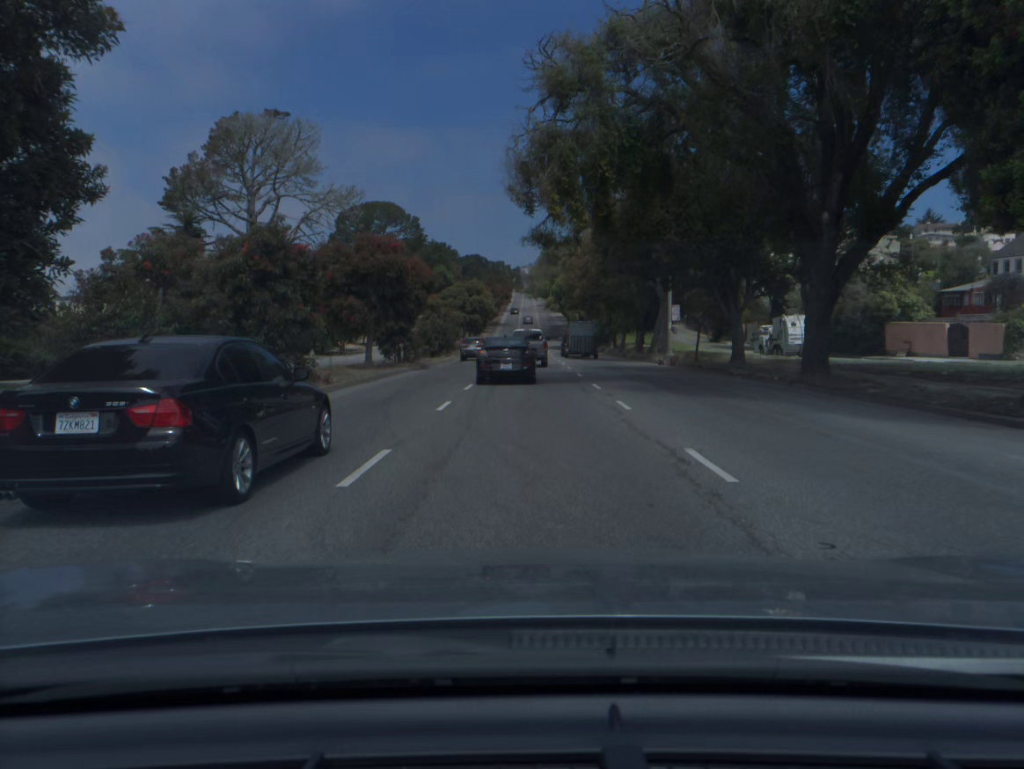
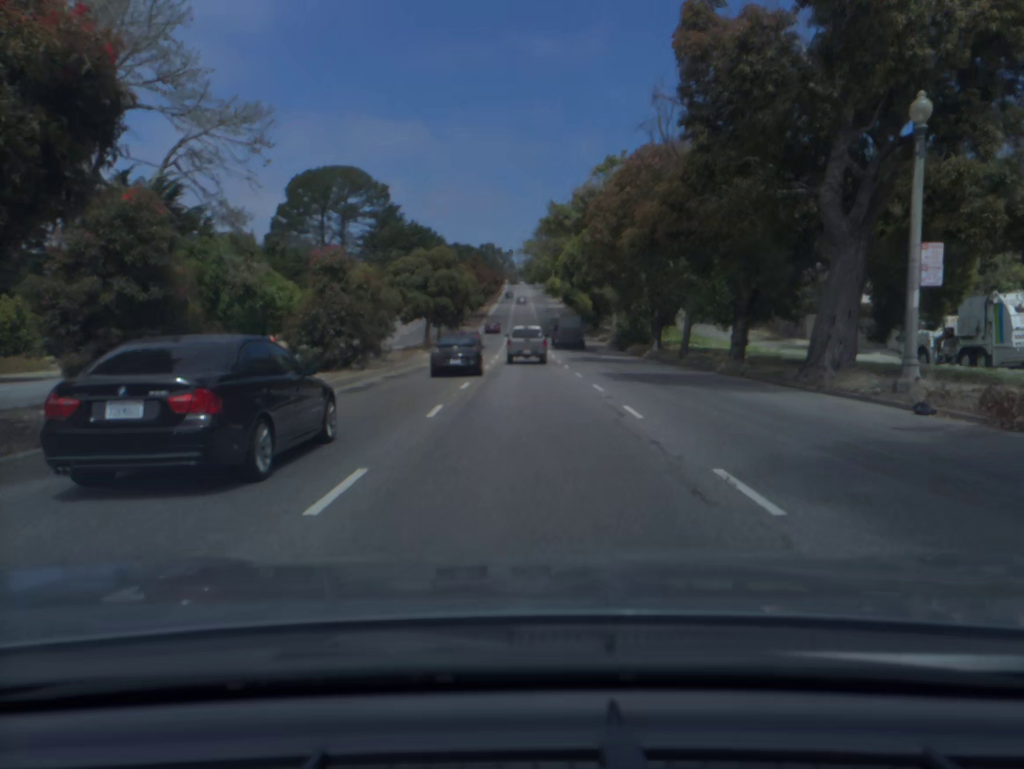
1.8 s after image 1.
(+0.1, +30.3) m; 0°
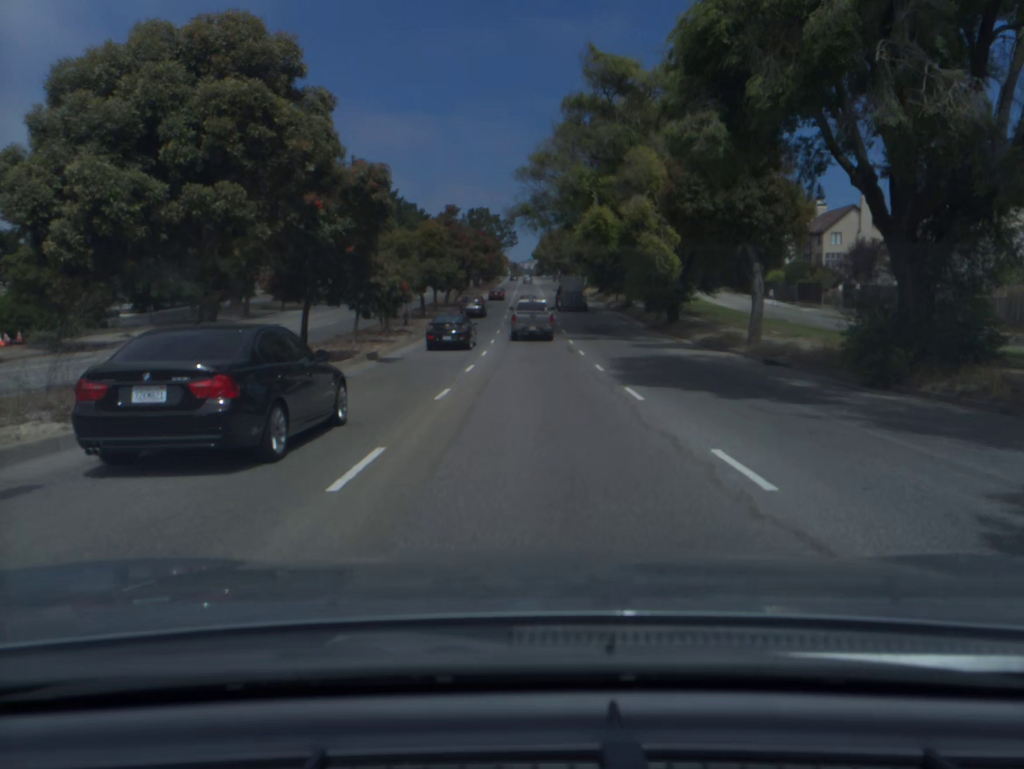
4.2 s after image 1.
(-0.2, +42.8) m; -1°
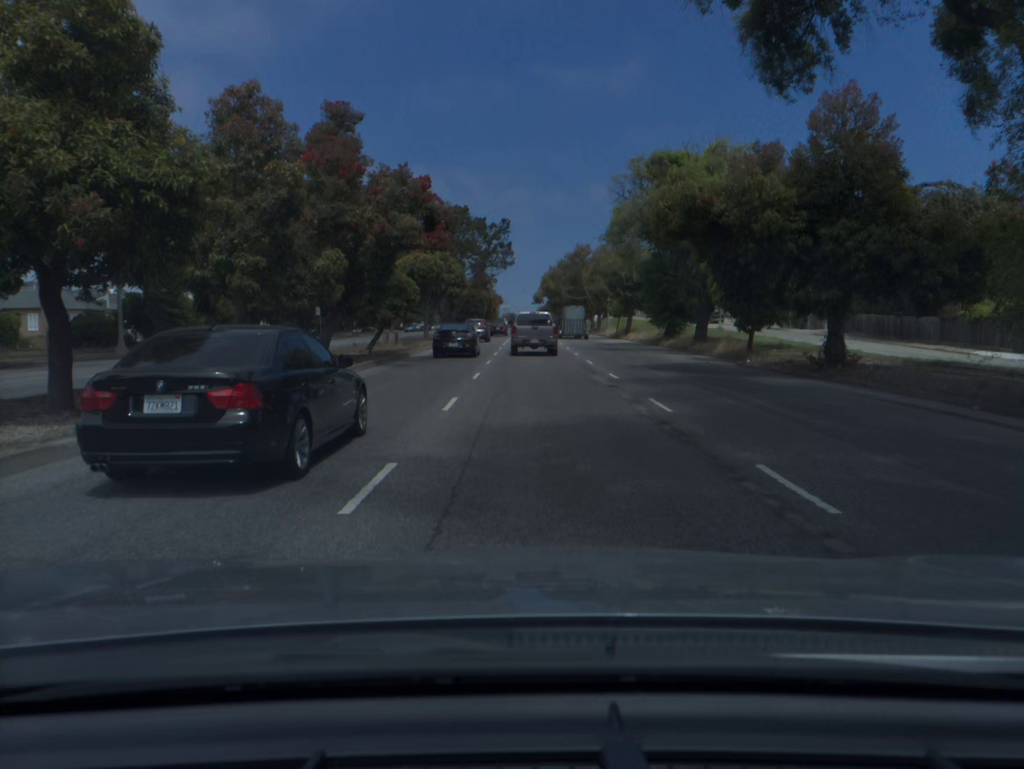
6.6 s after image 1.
(0.0, +44.0) m; 0°
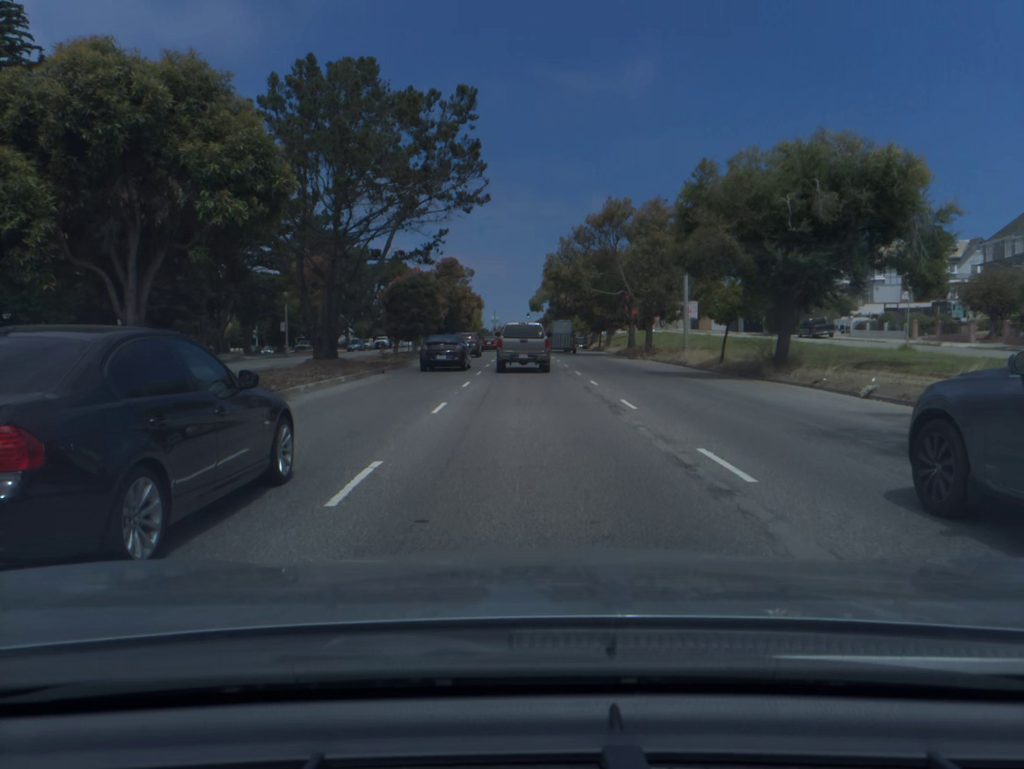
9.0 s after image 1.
(+0.3, +42.3) m; 0°
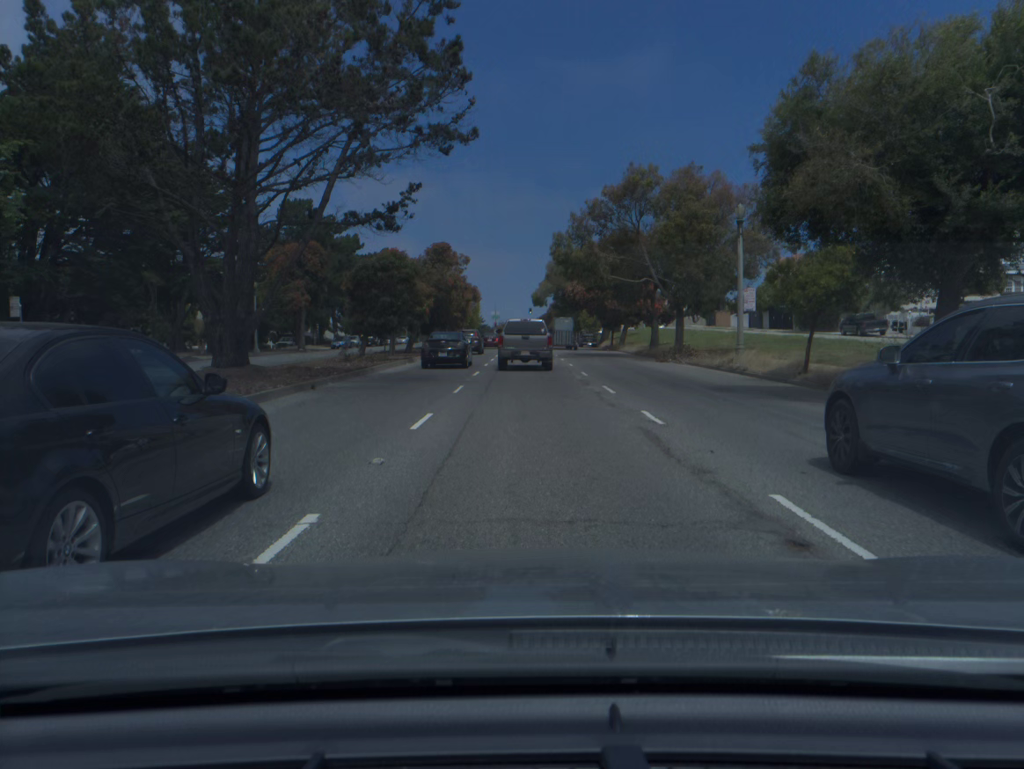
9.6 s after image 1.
(0.0, +10.0) m; 0°
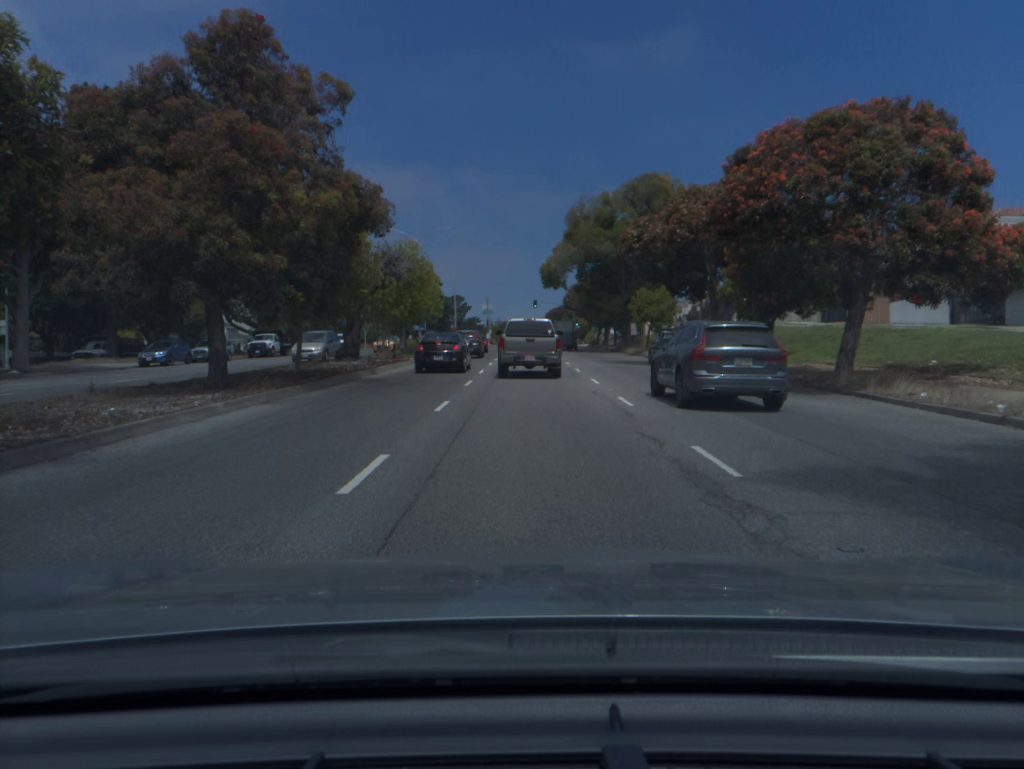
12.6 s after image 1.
(0.0, +47.5) m; 0°
